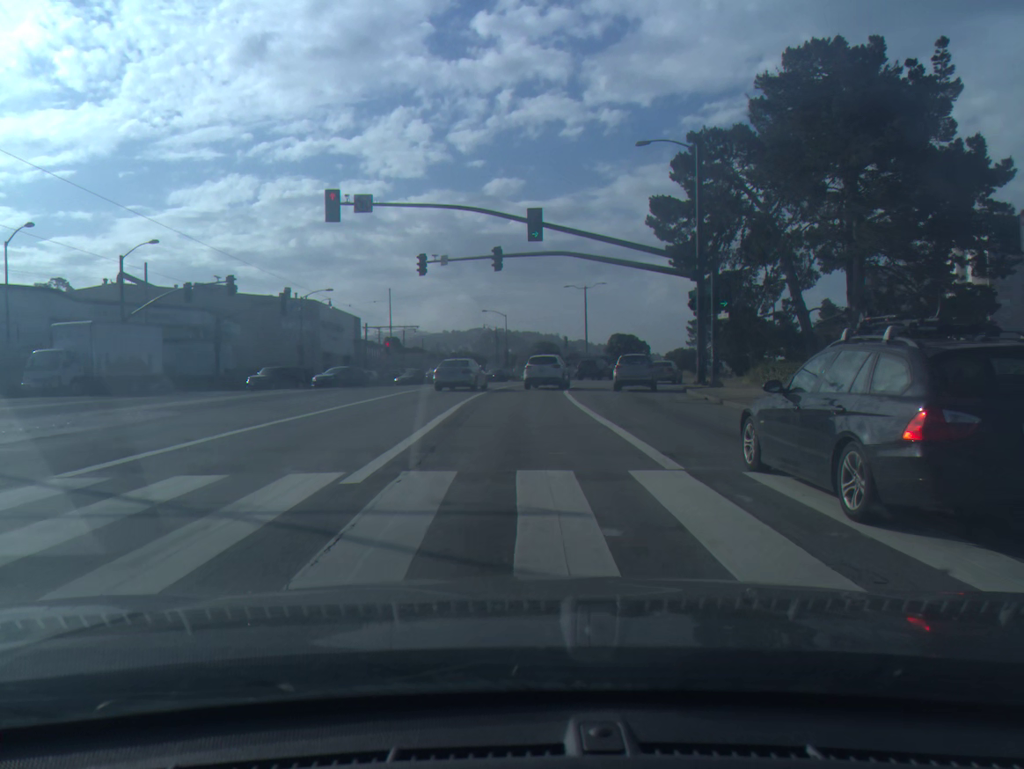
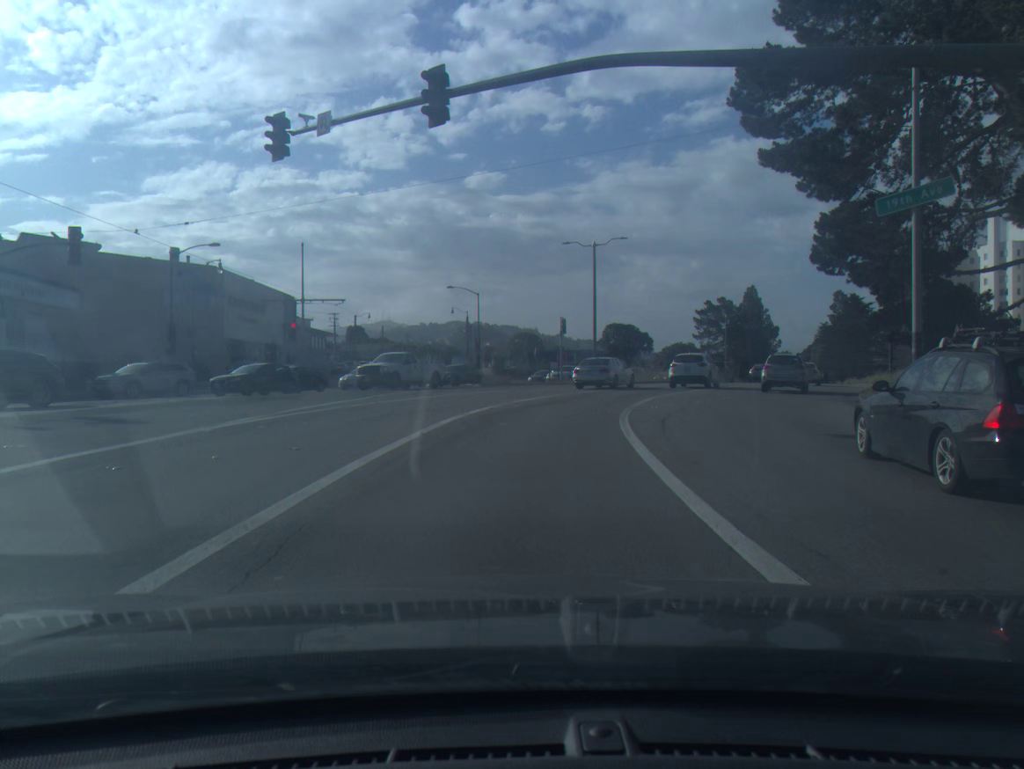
(+0.2, +26.0) m; +2°
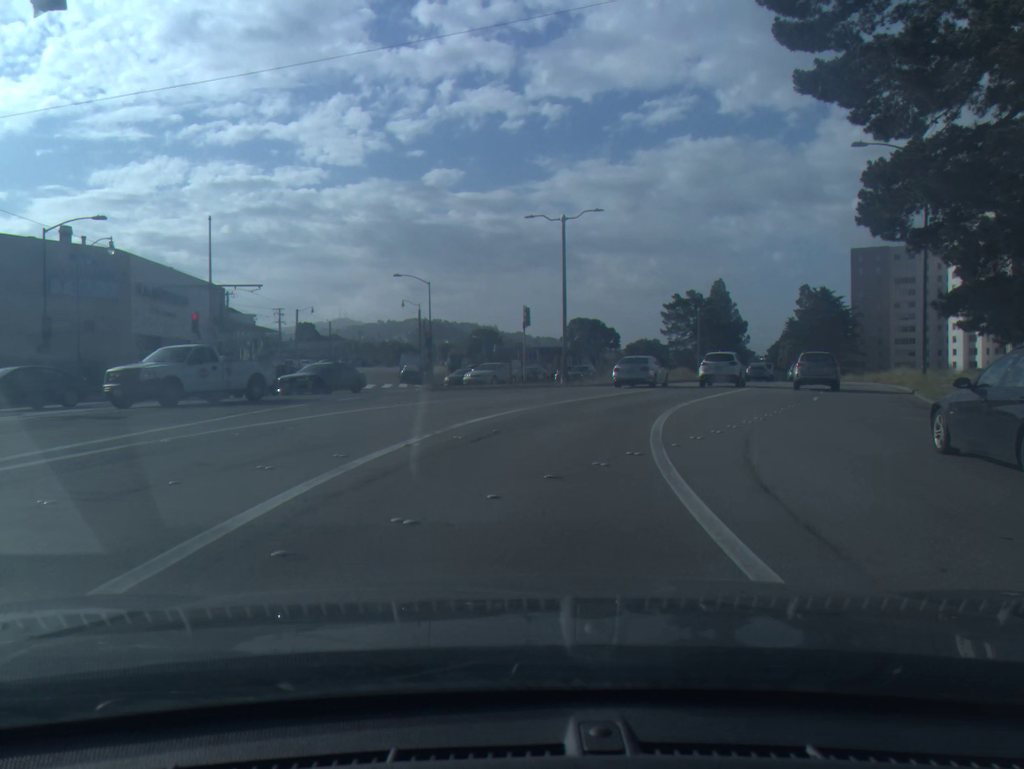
(+0.2, +8.8) m; +3°
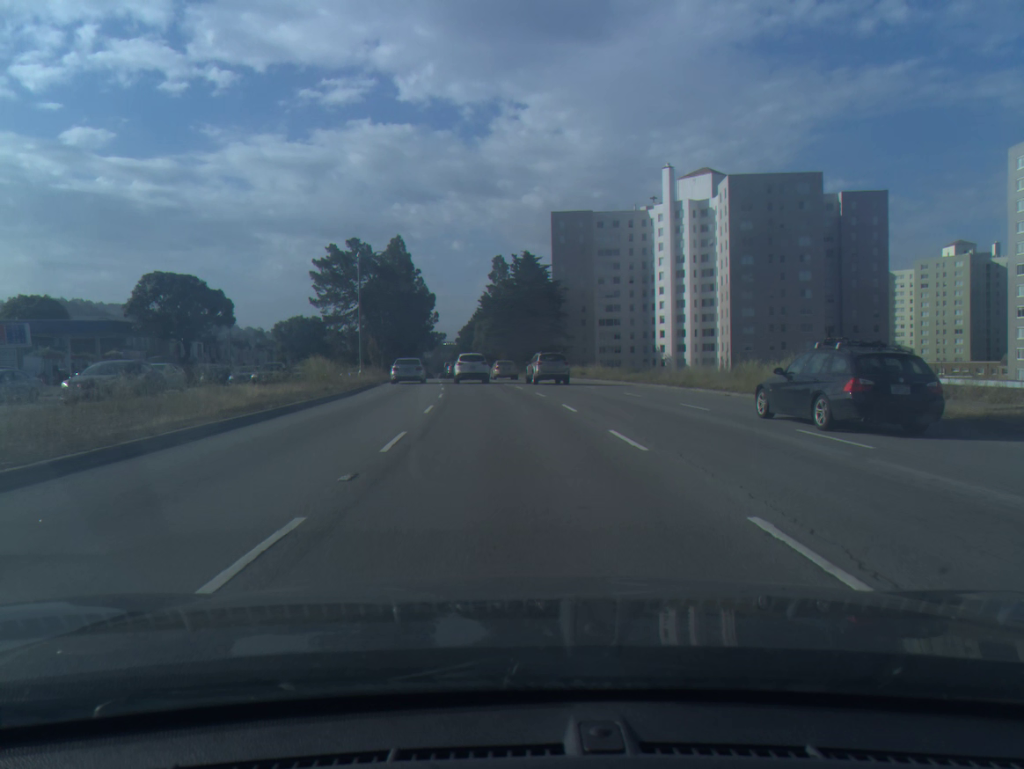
(+10.8, +42.5) m; +22°
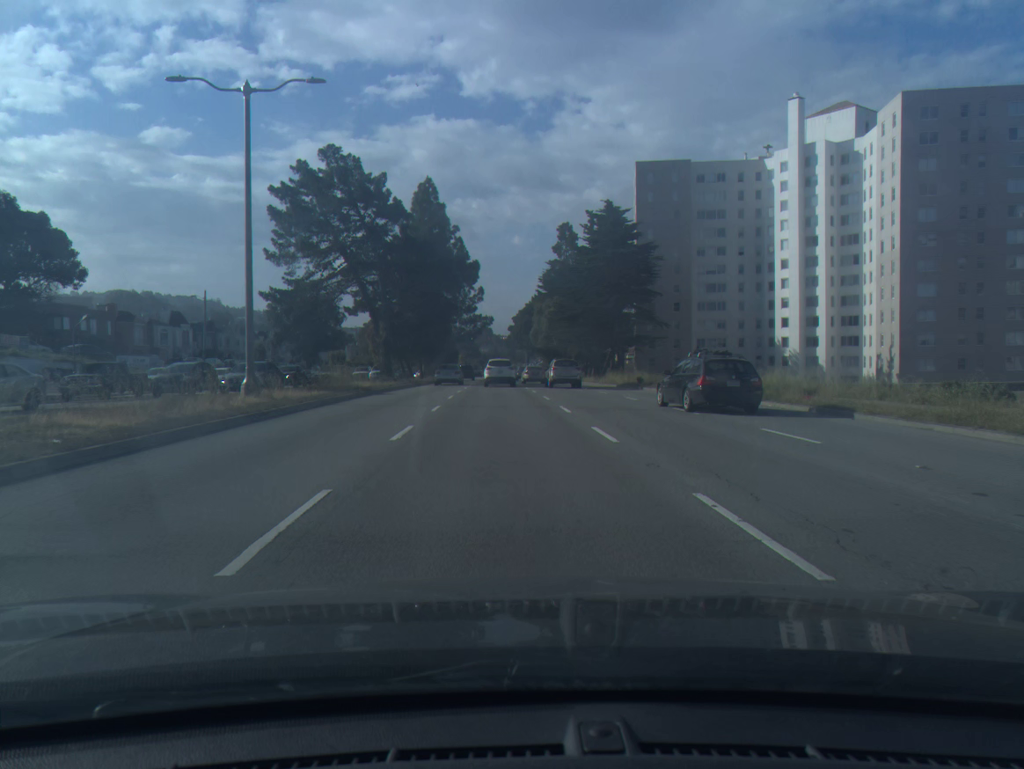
(-1.8, +35.4) m; -4°
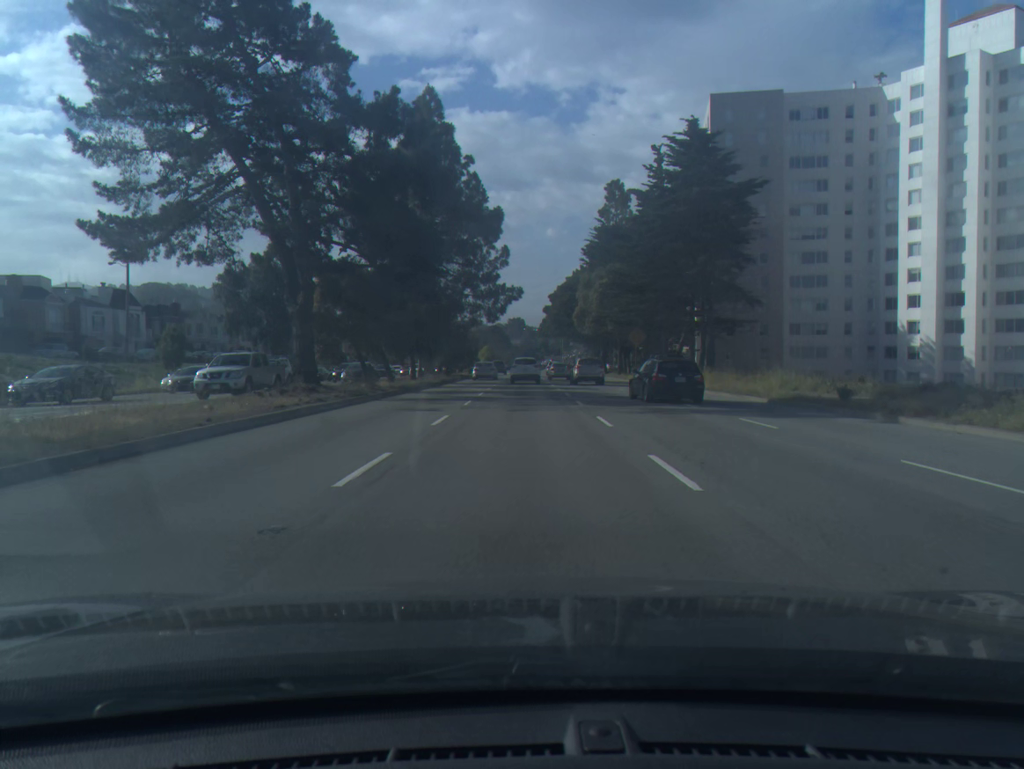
(-0.6, +26.7) m; -2°
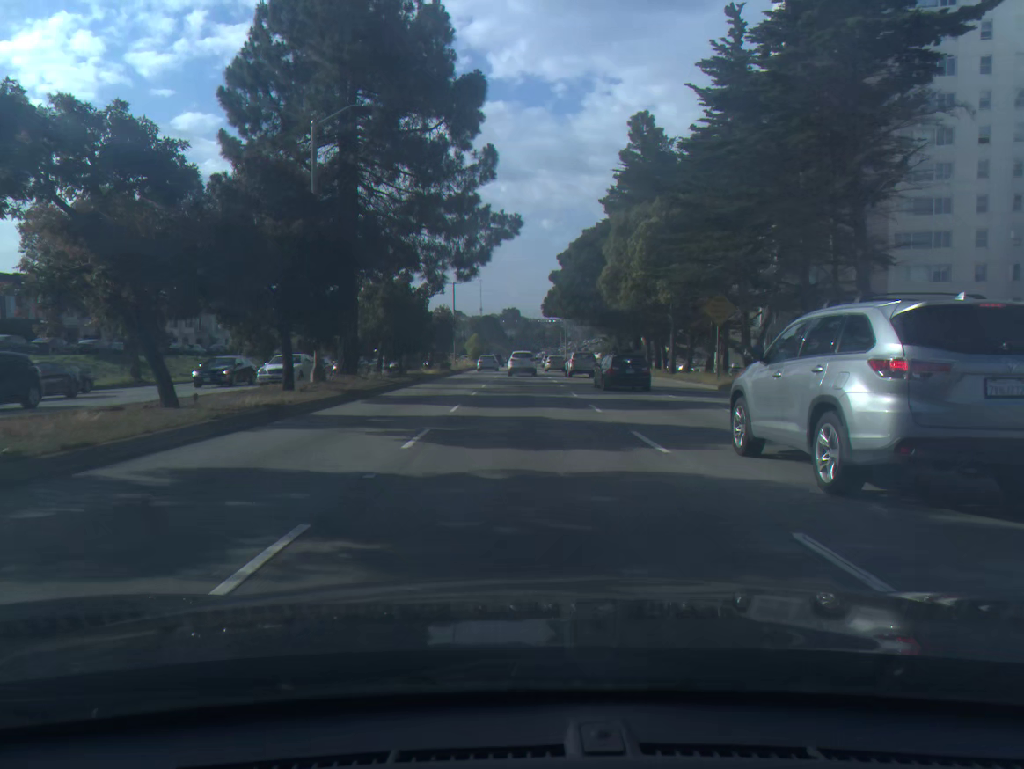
(0.0, +26.9) m; 0°
